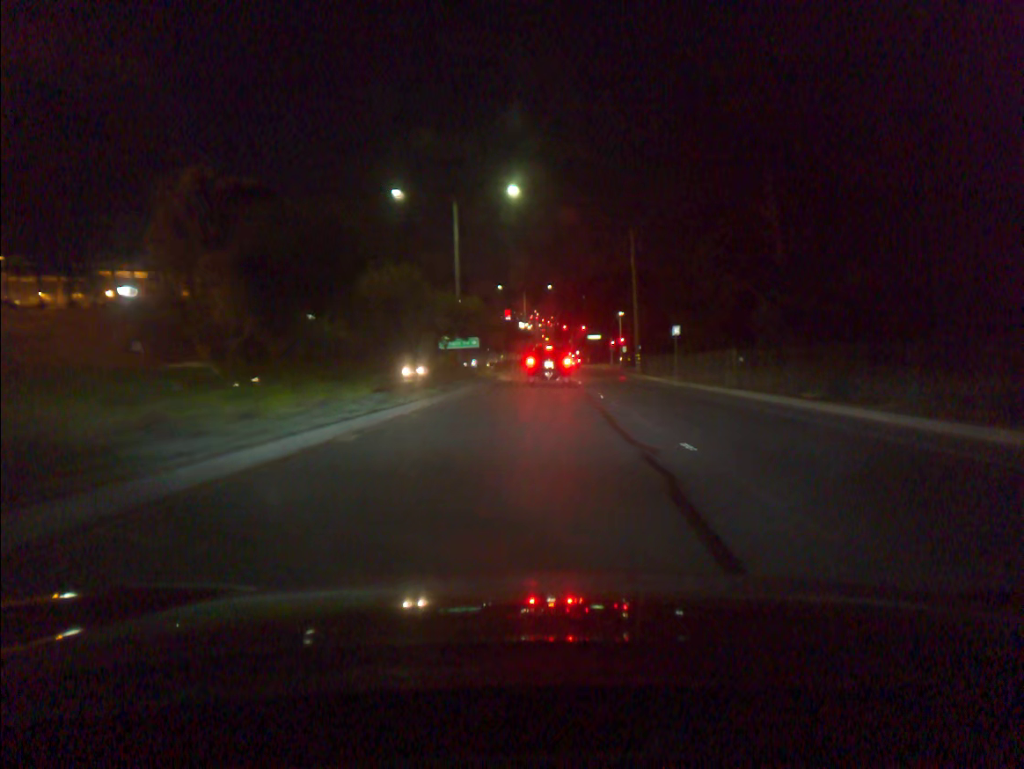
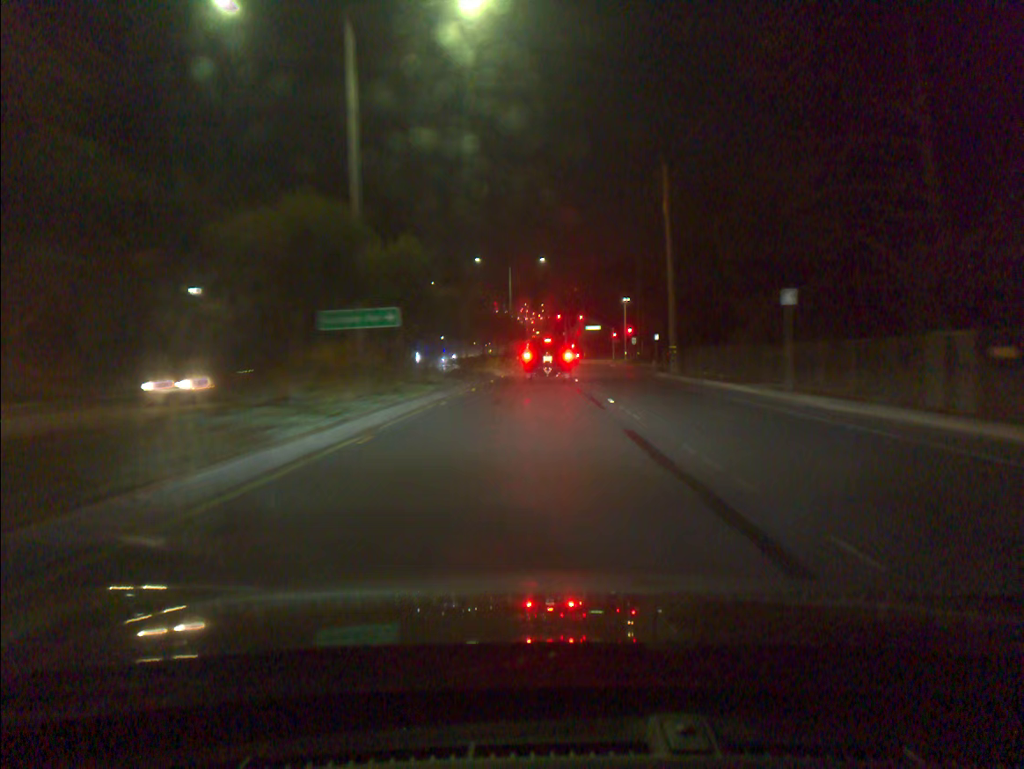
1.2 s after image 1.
(+0.1, +20.4) m; +1°
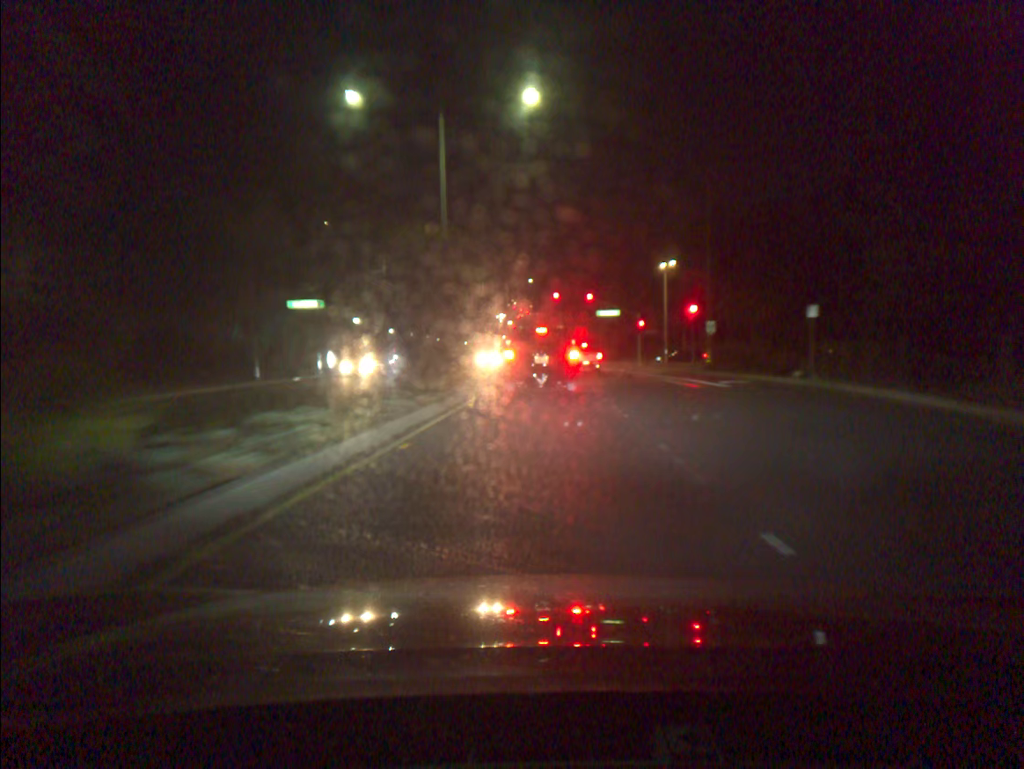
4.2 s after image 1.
(+0.4, +44.4) m; +1°
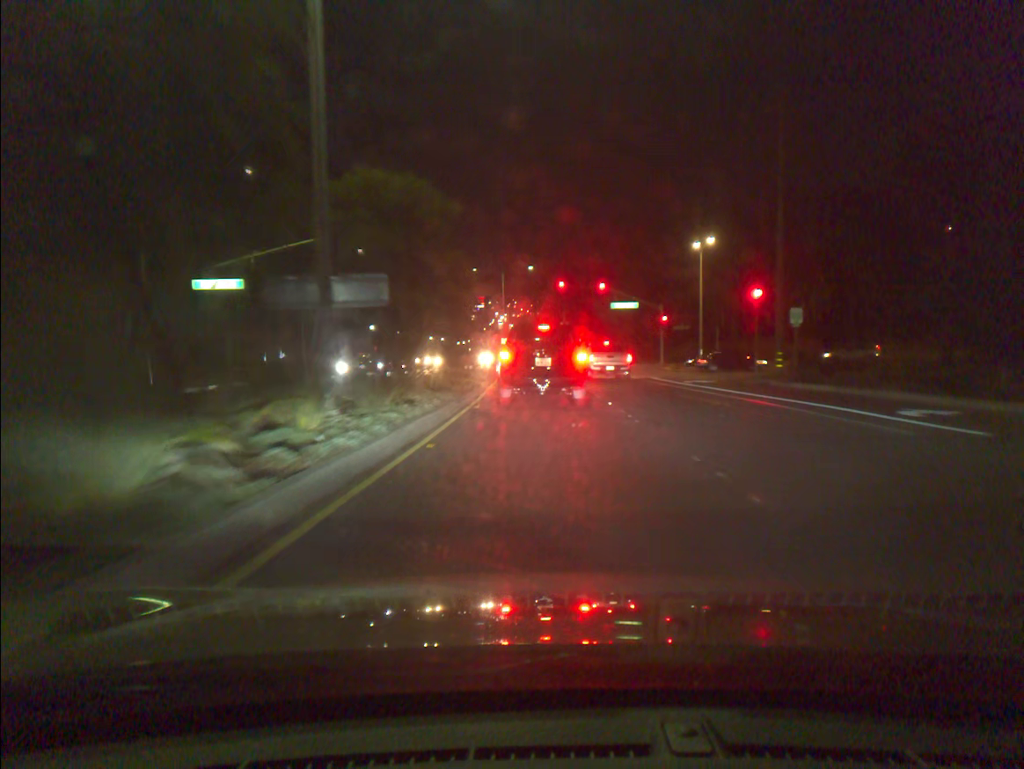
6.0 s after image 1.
(0.0, +15.7) m; 0°
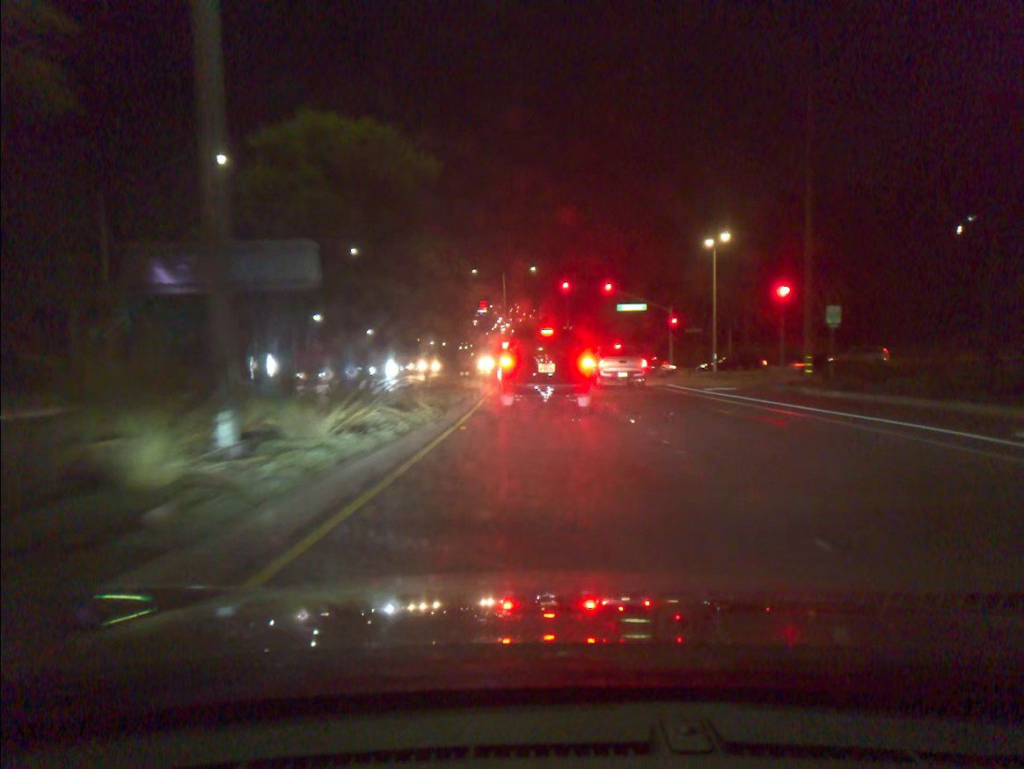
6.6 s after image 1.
(0.0, +3.8) m; 0°
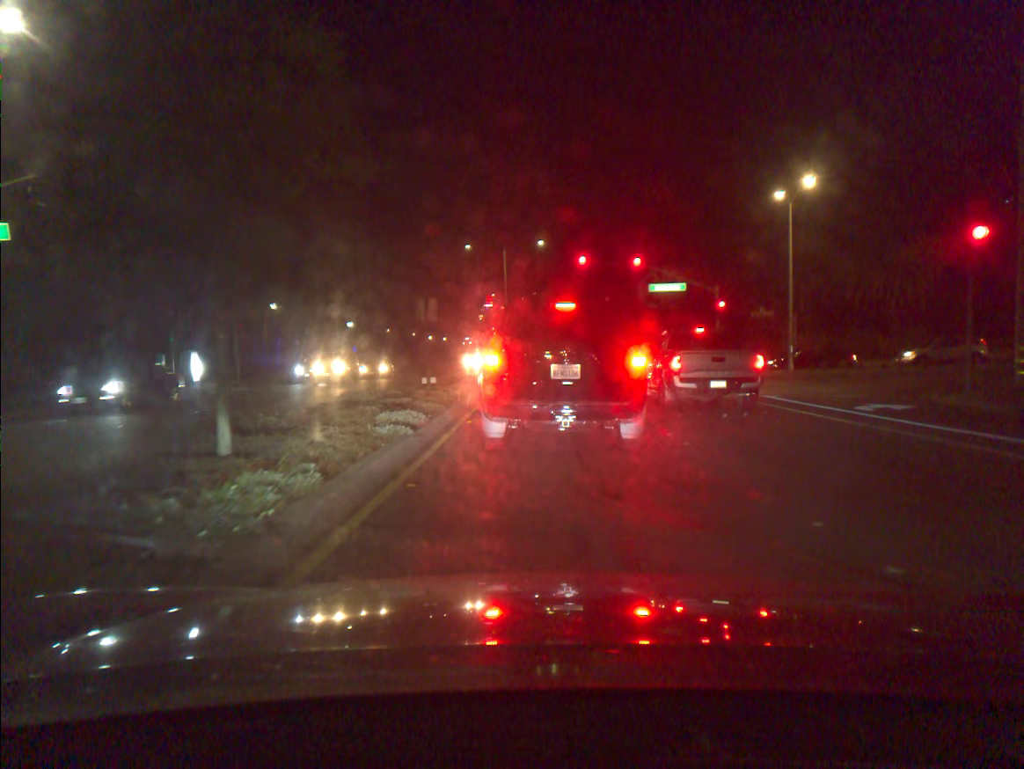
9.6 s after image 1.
(-0.1, +14.3) m; -1°
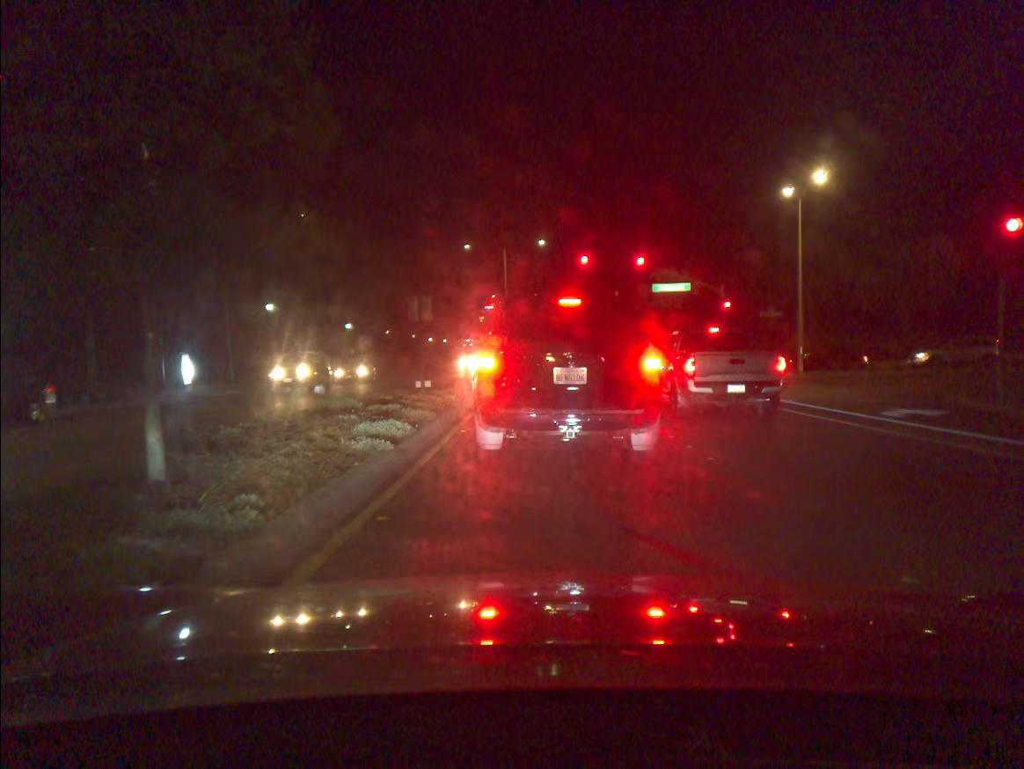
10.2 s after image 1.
(0.0, +1.3) m; 0°
